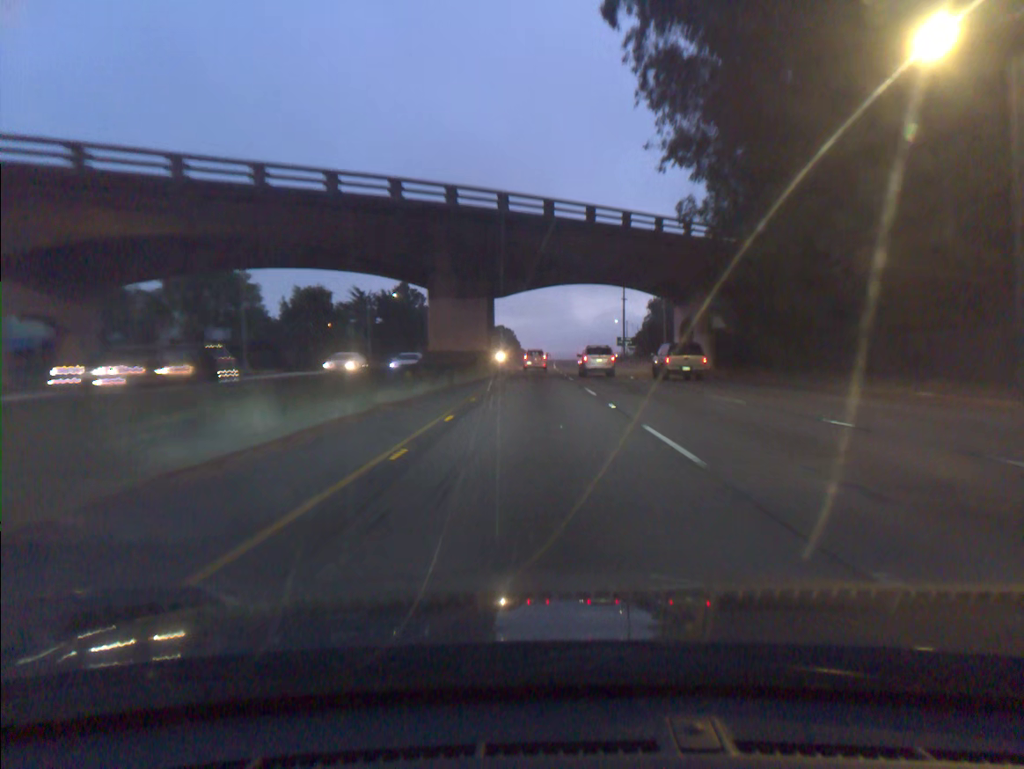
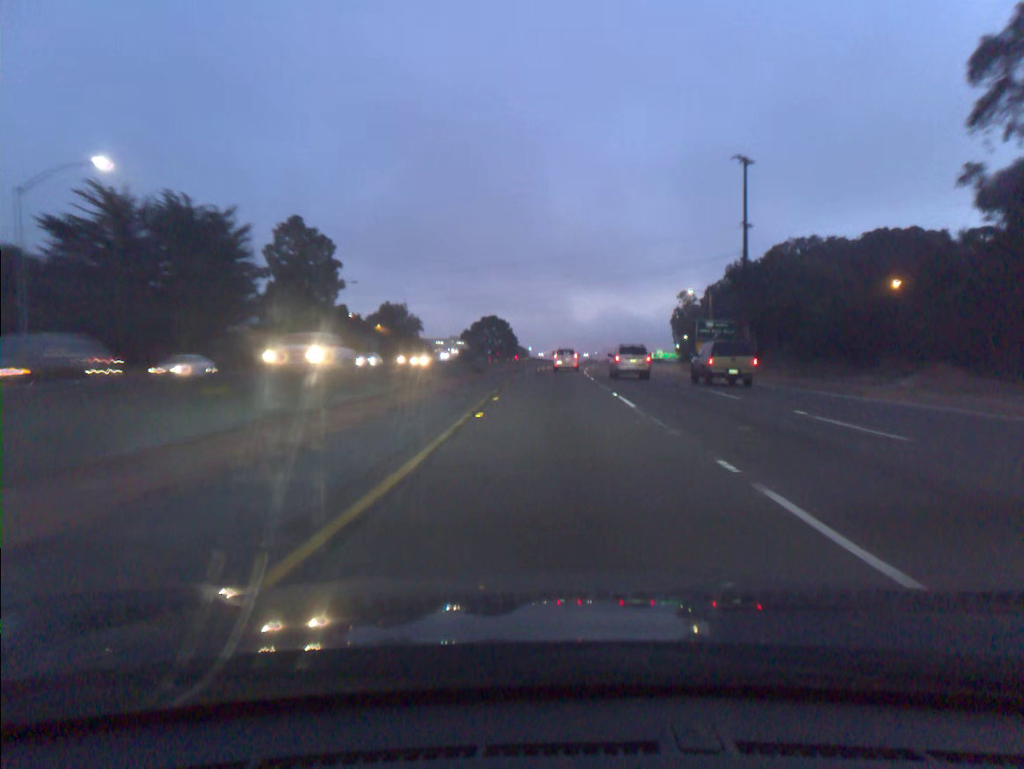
(-0.5, +78.6) m; 0°
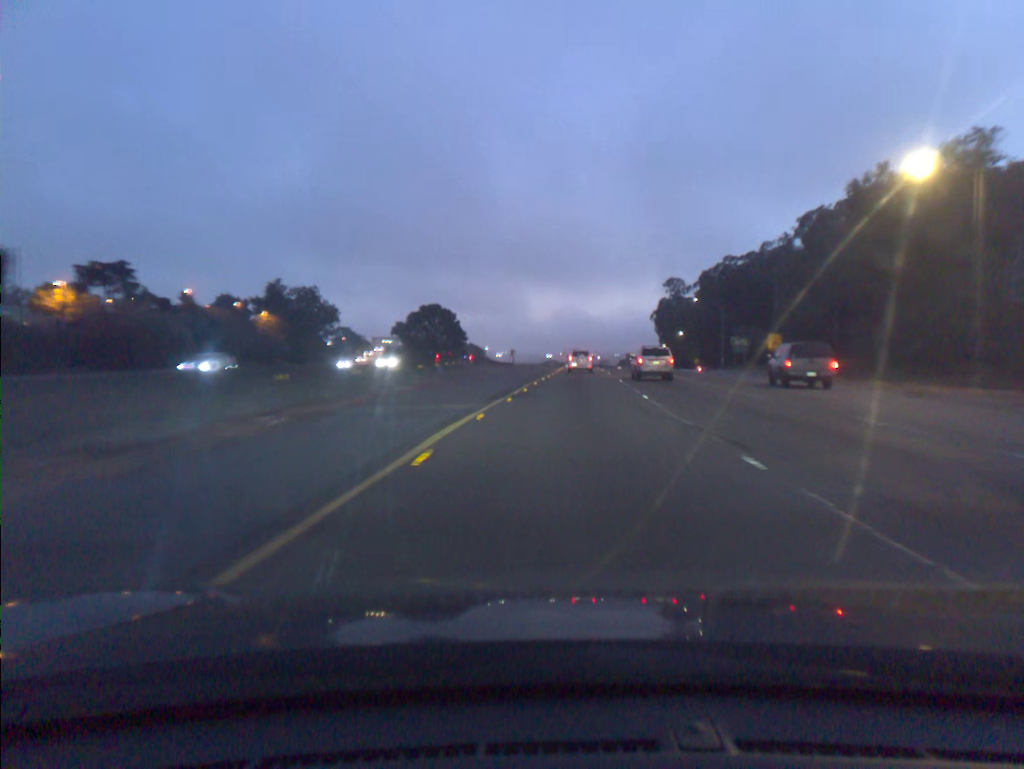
(+1.0, +60.0) m; +3°
